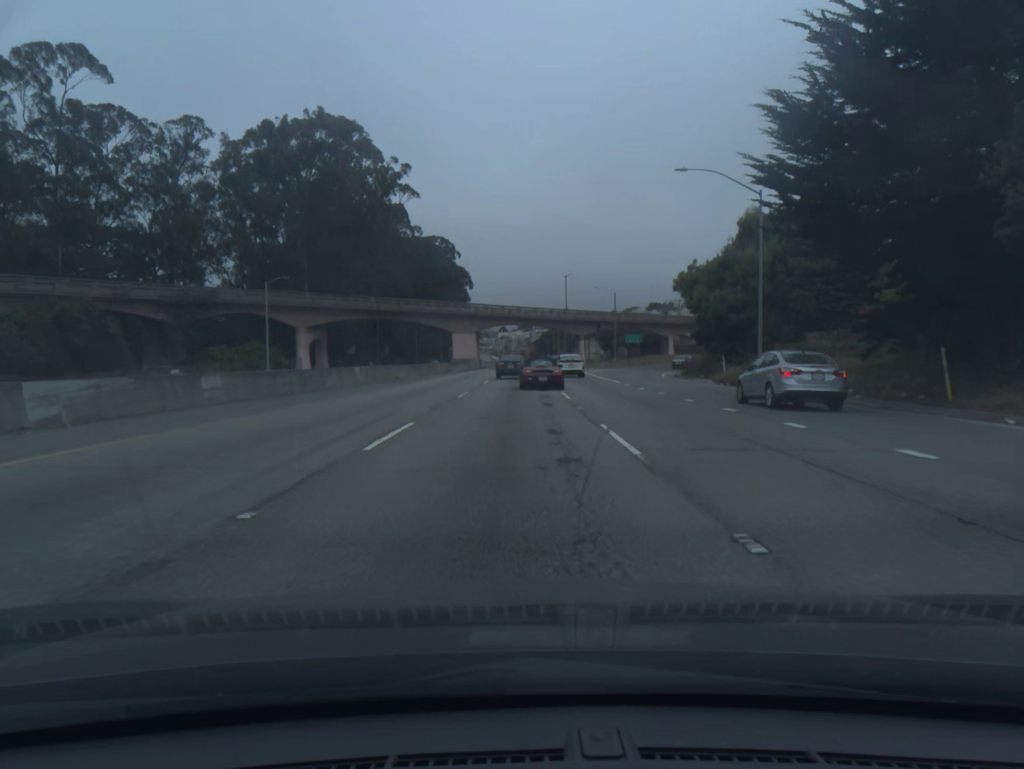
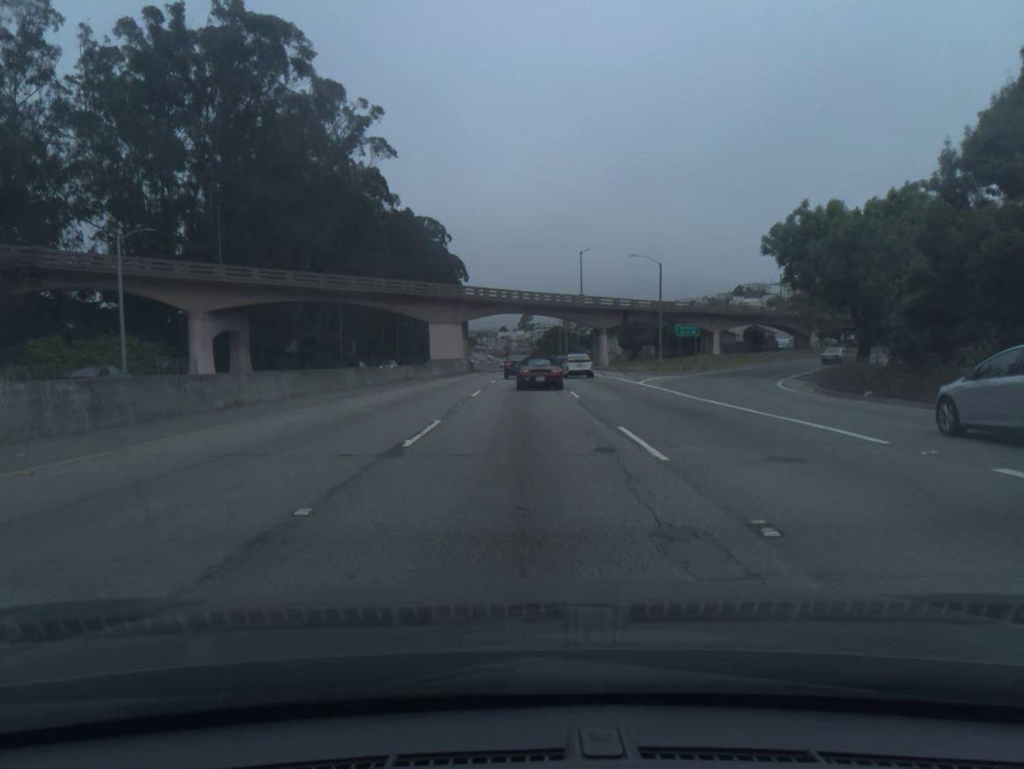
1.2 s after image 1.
(0.0, +29.2) m; 0°
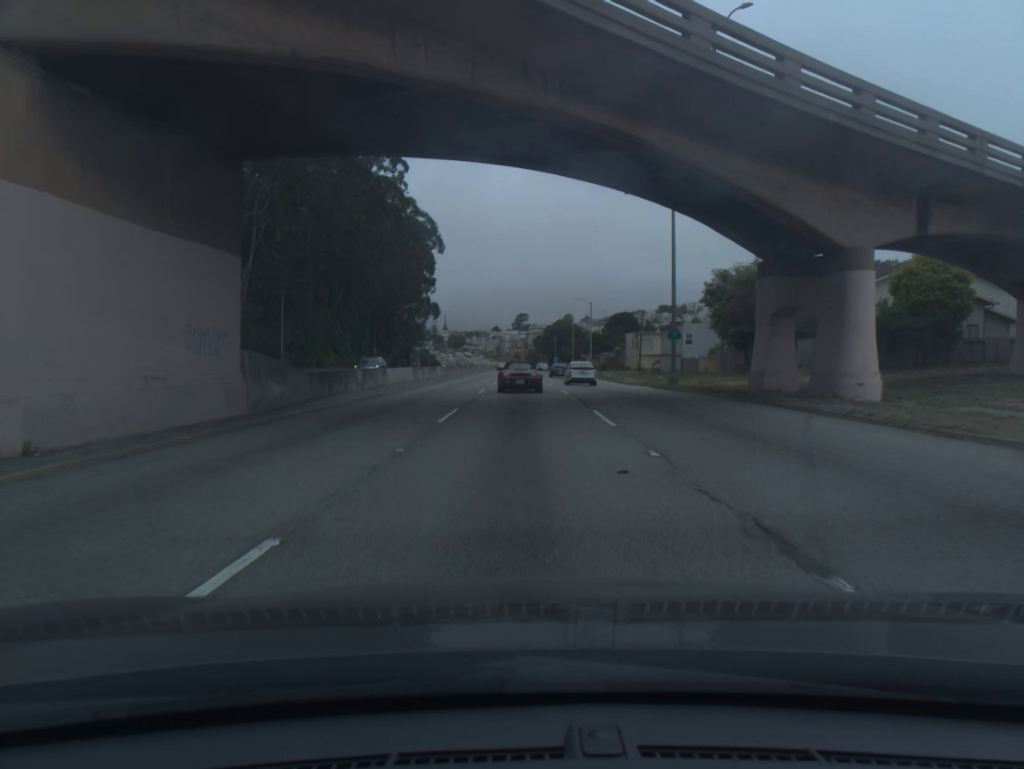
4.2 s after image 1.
(+0.6, +69.4) m; 0°
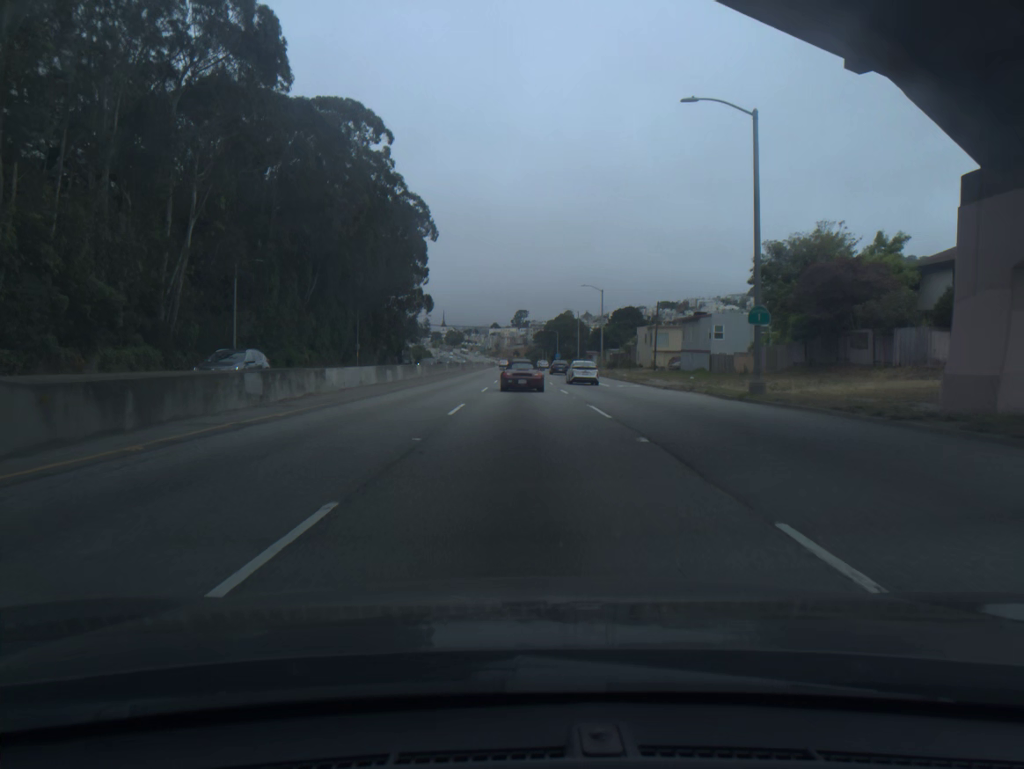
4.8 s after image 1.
(0.0, +13.5) m; 0°
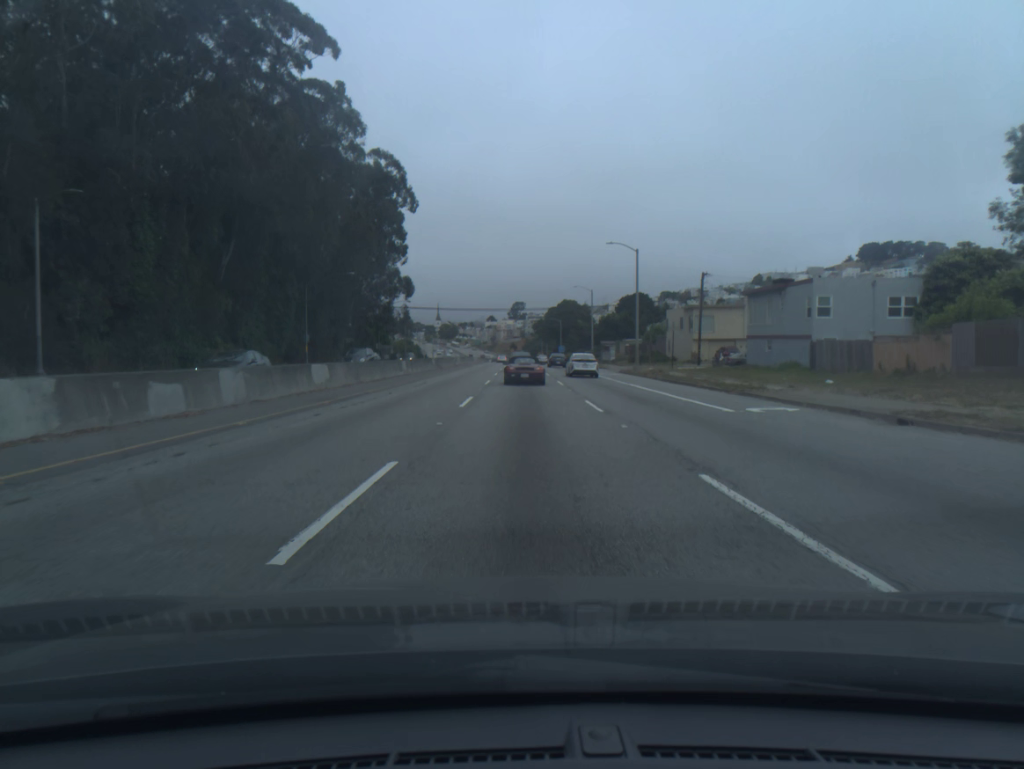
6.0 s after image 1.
(+0.1, +26.9) m; 0°
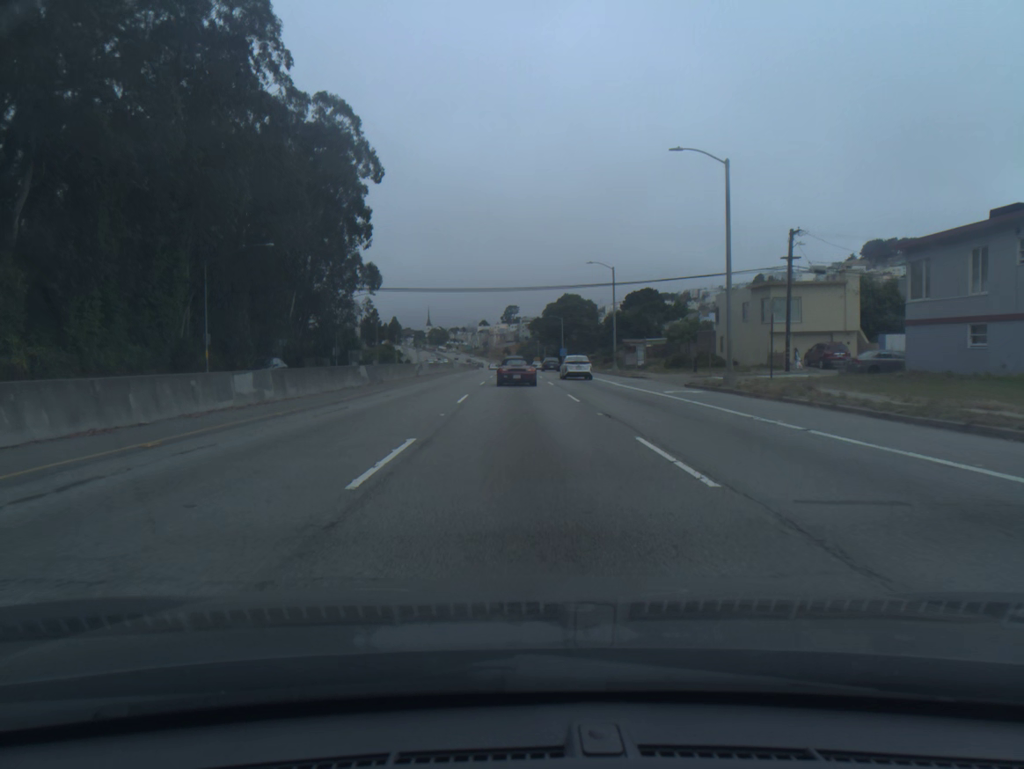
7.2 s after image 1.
(+0.1, +26.9) m; 0°
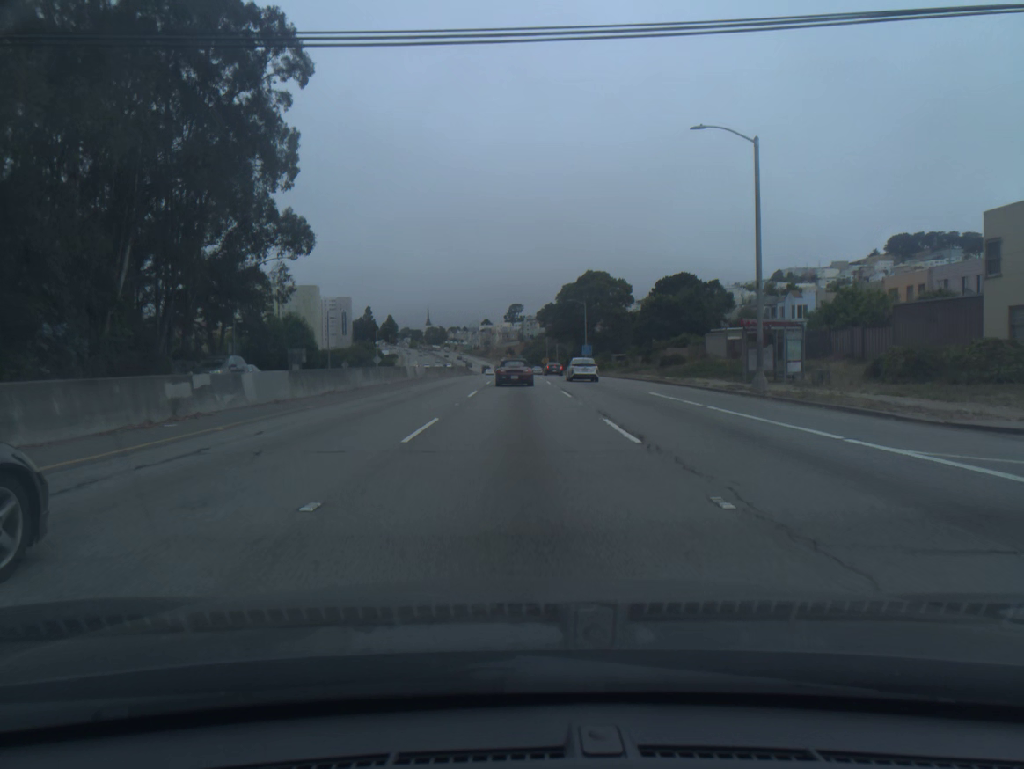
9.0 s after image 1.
(-0.1, +40.0) m; 0°
